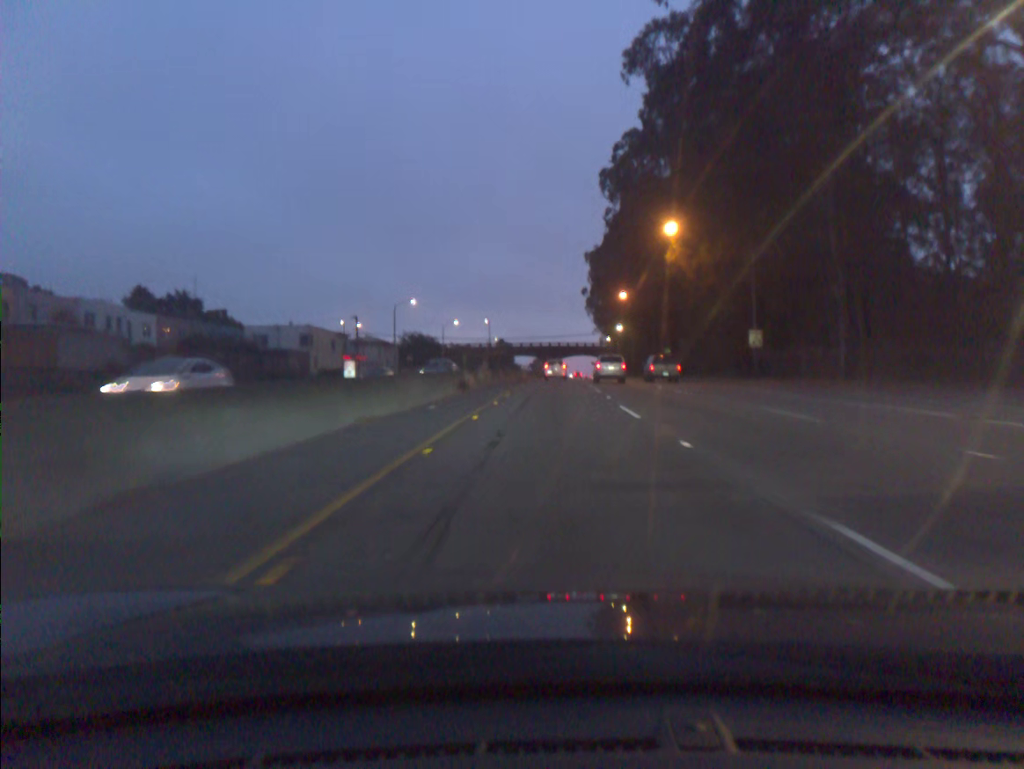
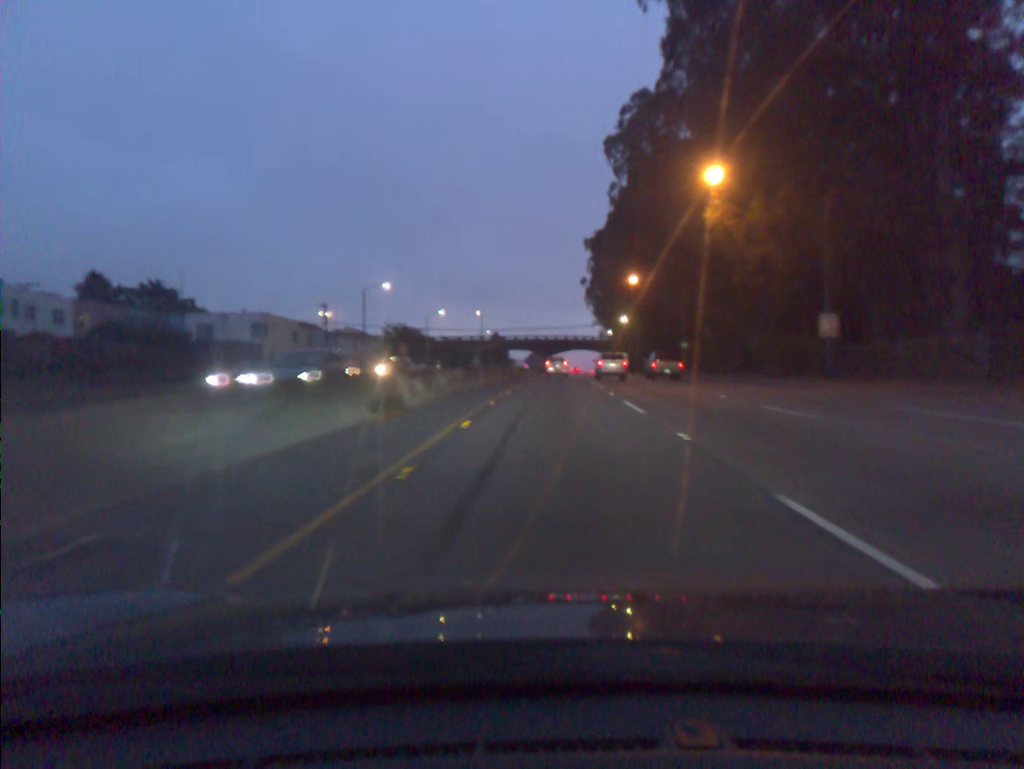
(0.0, +14.2) m; 0°
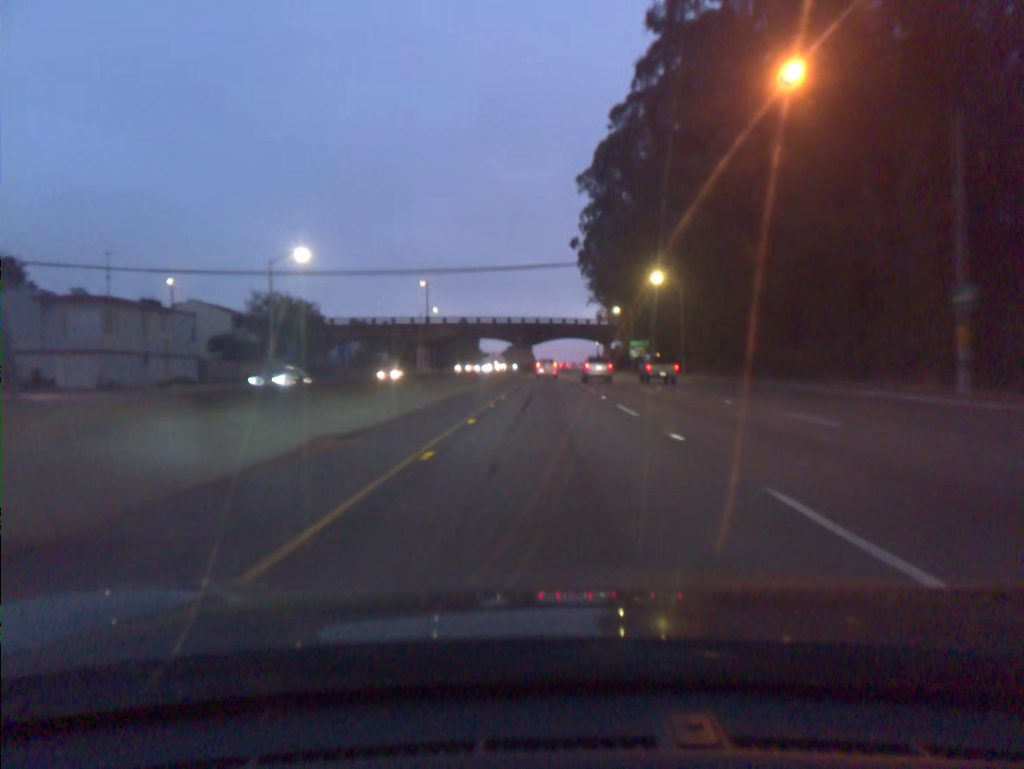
(+1.3, +58.5) m; +2°
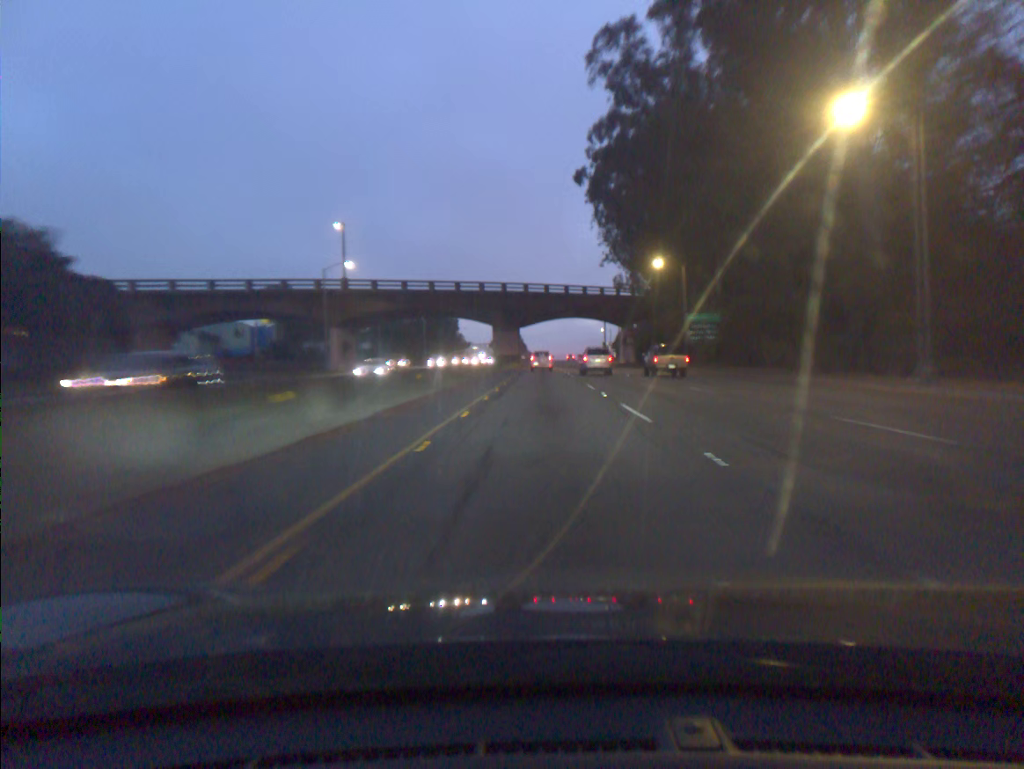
(+0.2, +47.7) m; 0°
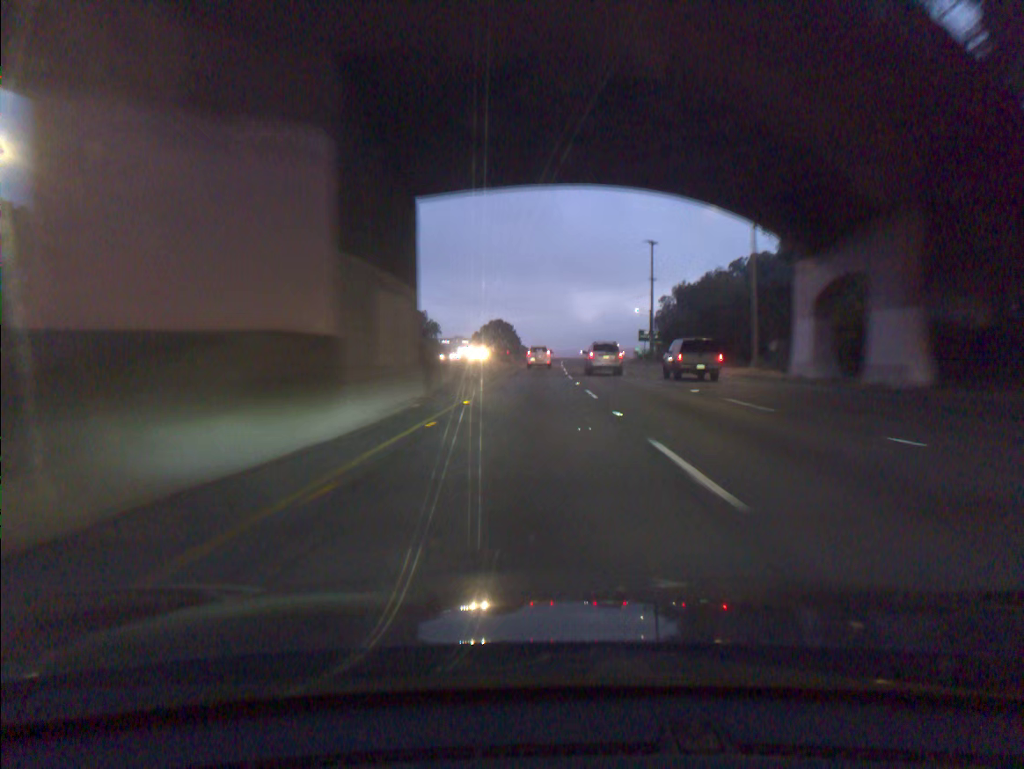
(+0.2, +81.6) m; 0°
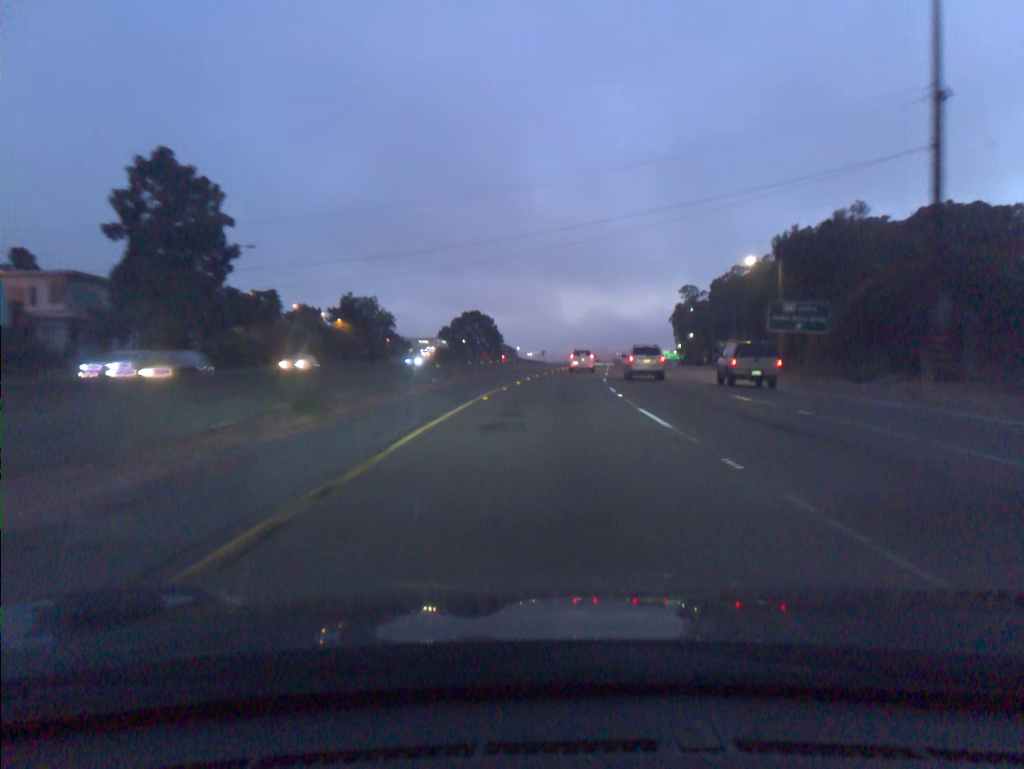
(-0.1, +76.6) m; +1°
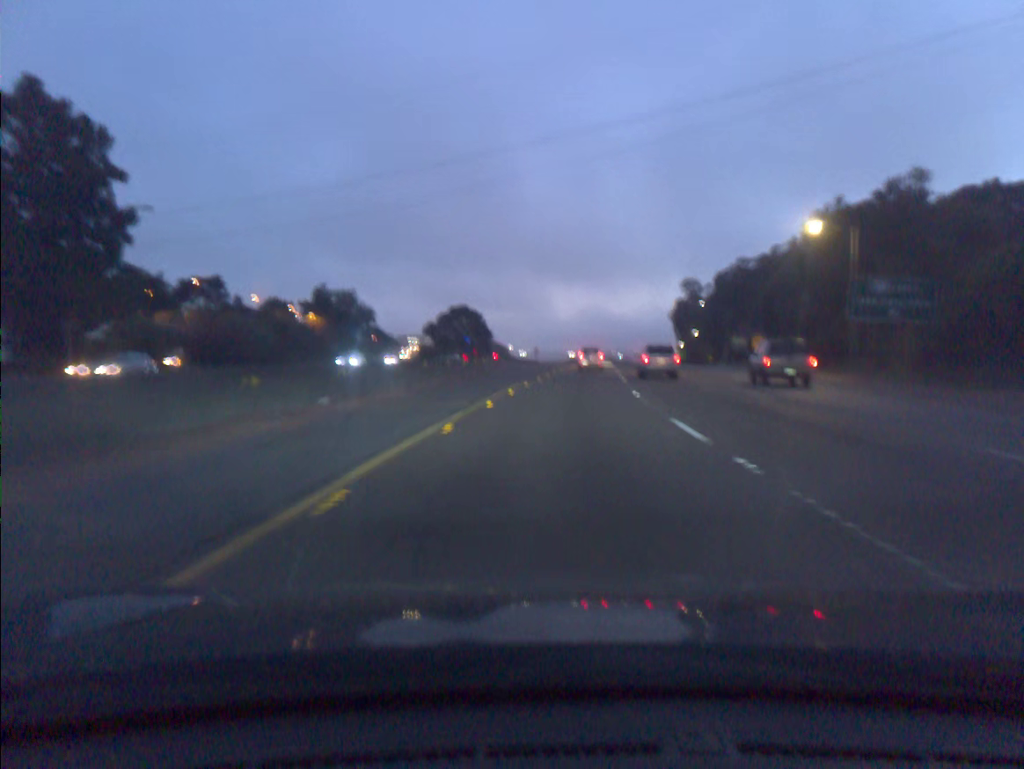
(0.0, +15.0) m; 0°
